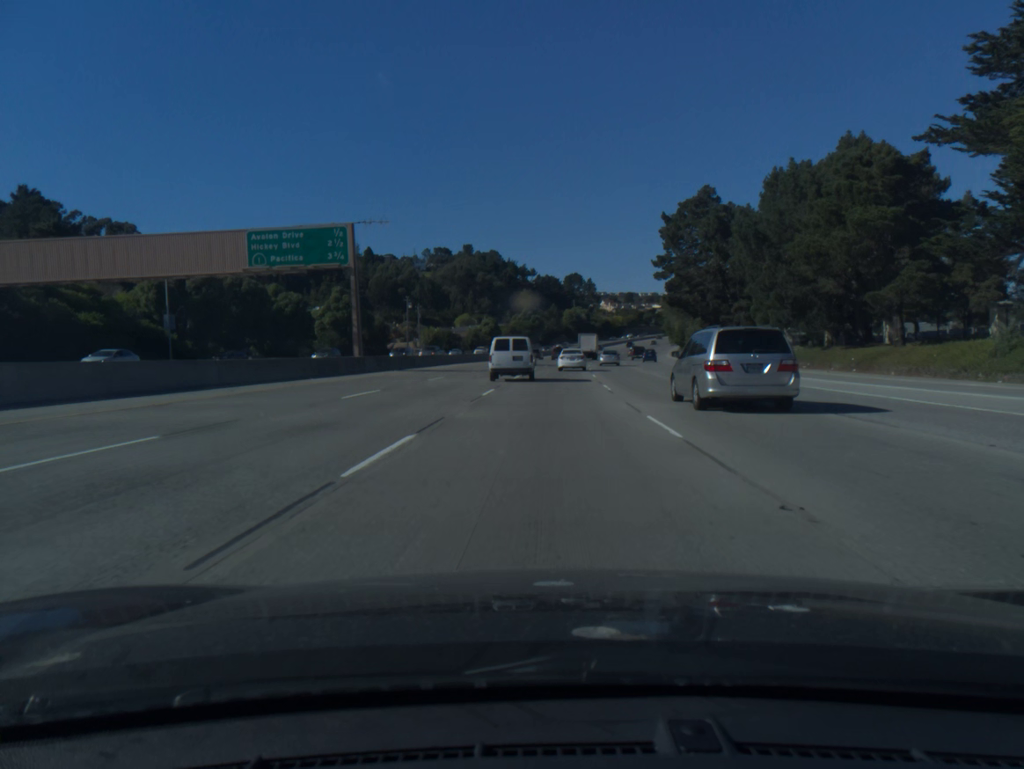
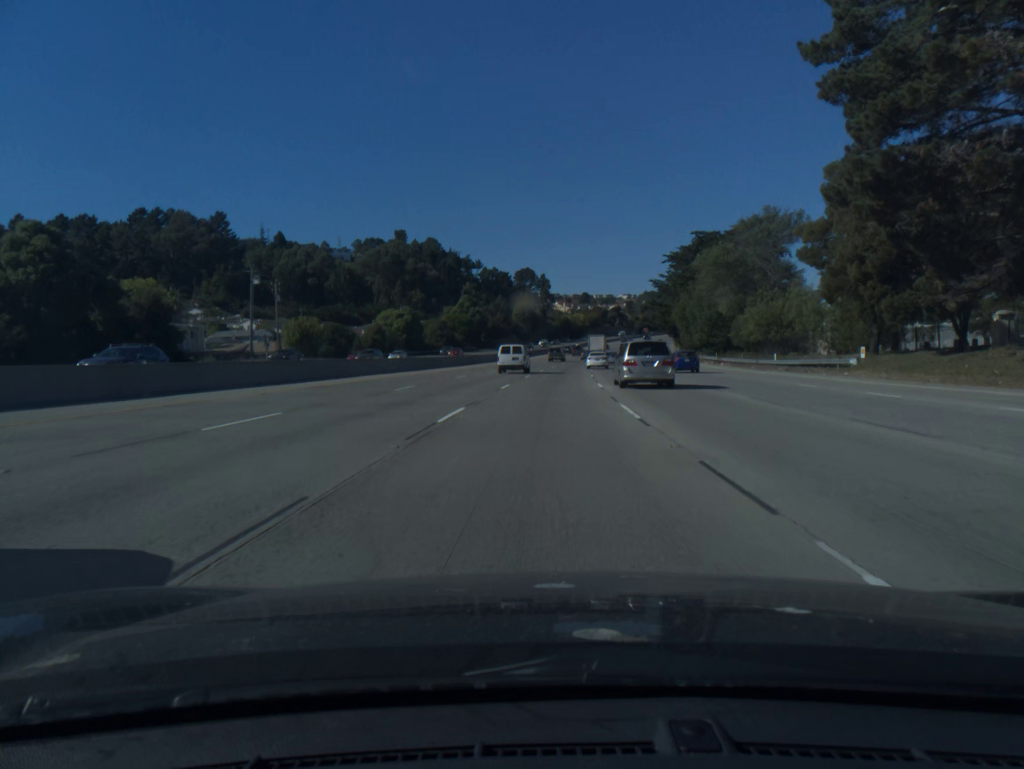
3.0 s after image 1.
(+2.1, +66.3) m; +3°
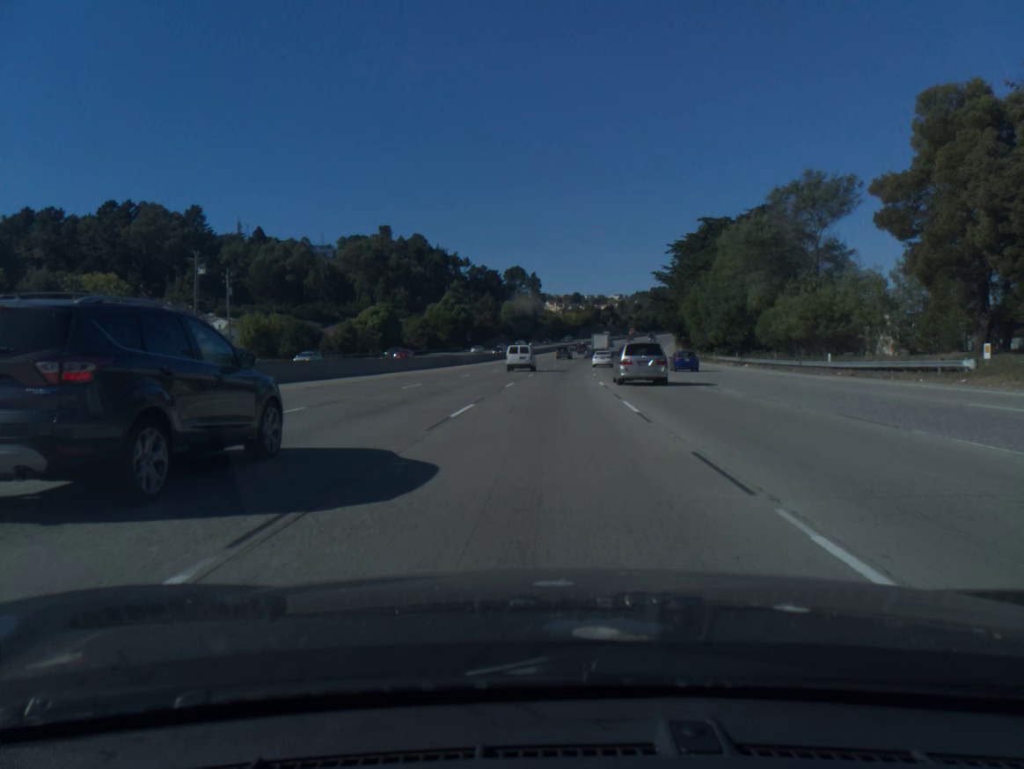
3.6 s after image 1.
(+0.1, +13.7) m; +1°
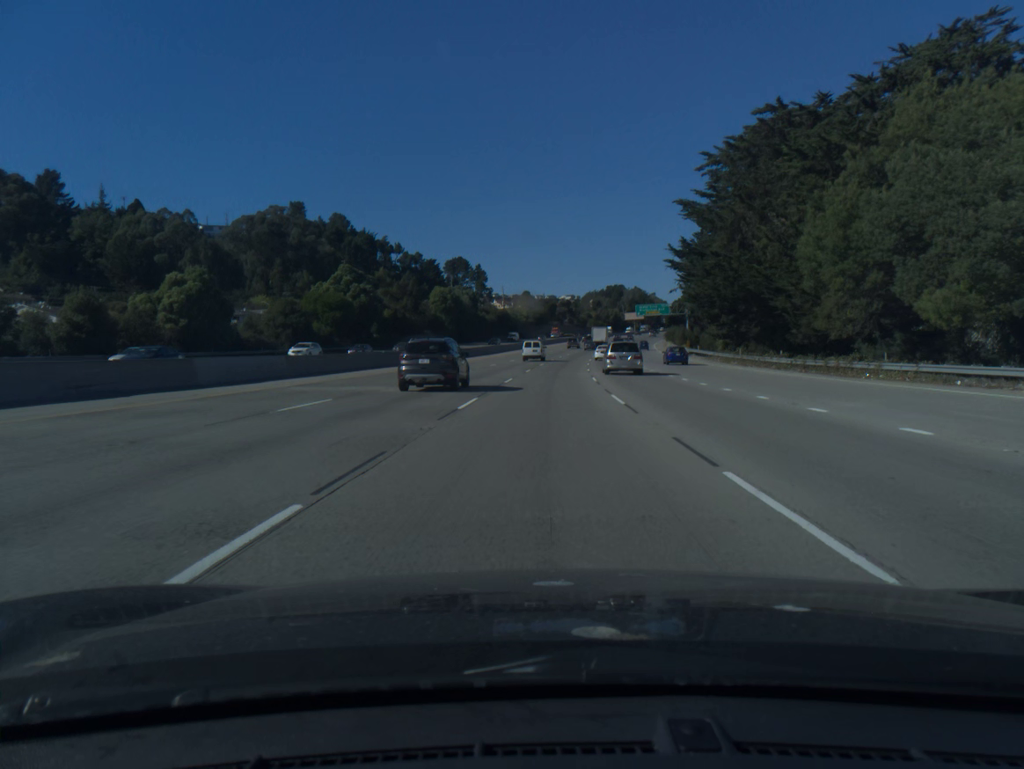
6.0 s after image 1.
(+1.8, +56.2) m; +4°
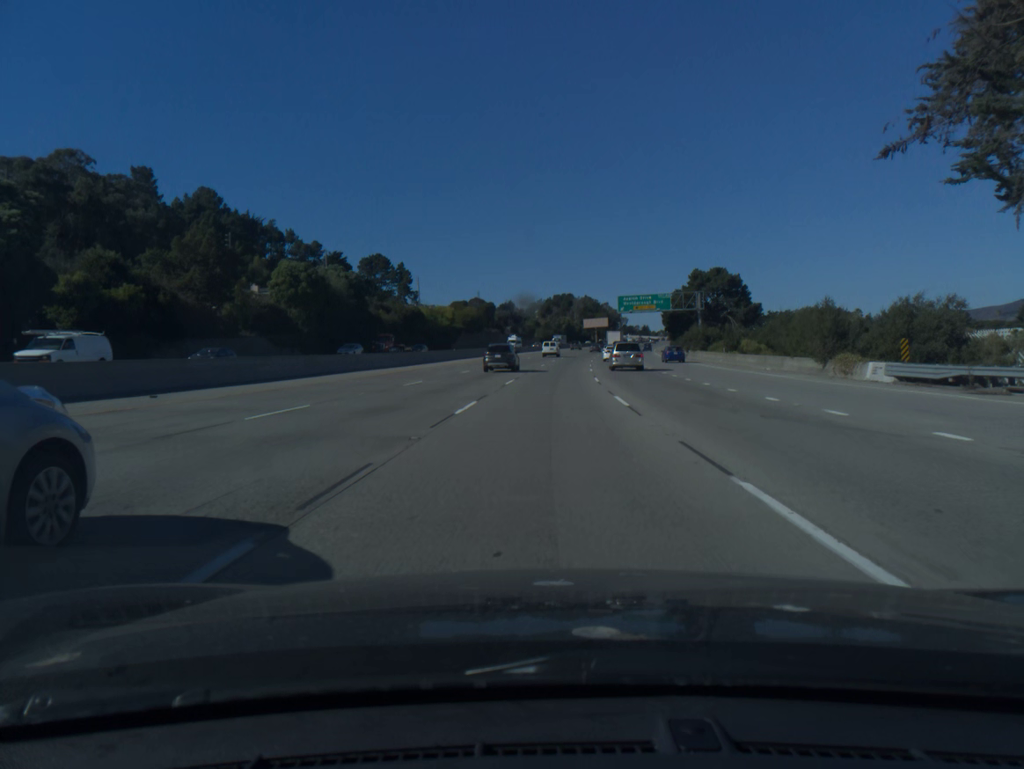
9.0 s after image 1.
(+2.7, +73.6) m; +4°
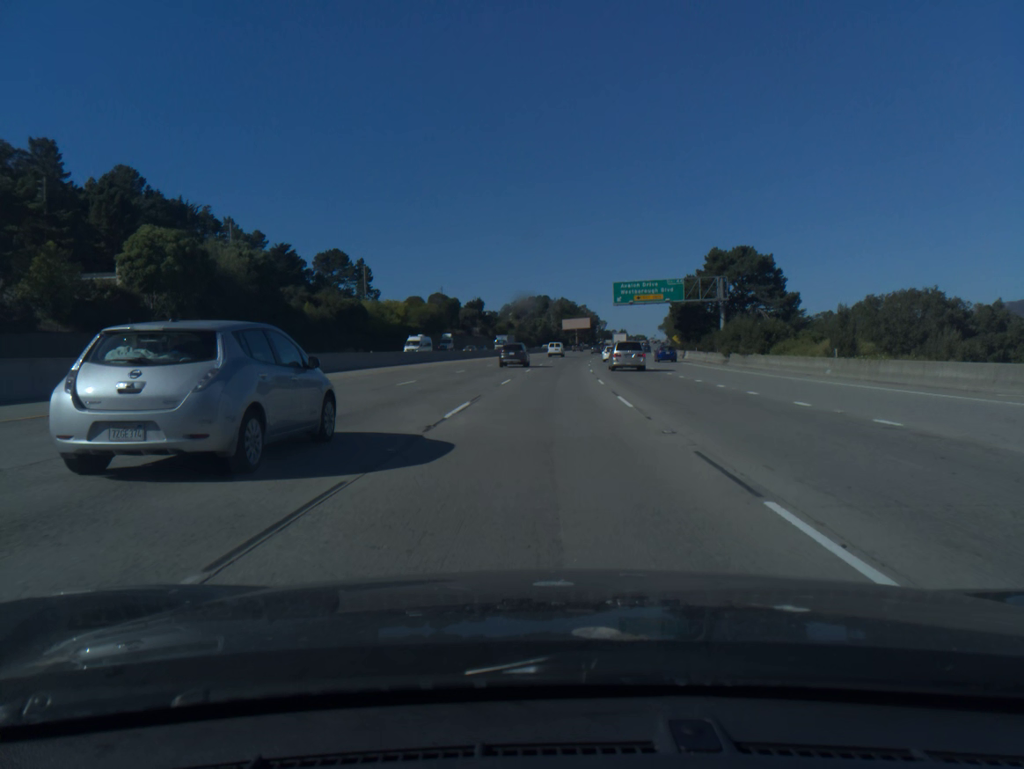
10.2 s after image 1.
(+0.5, +30.4) m; +2°
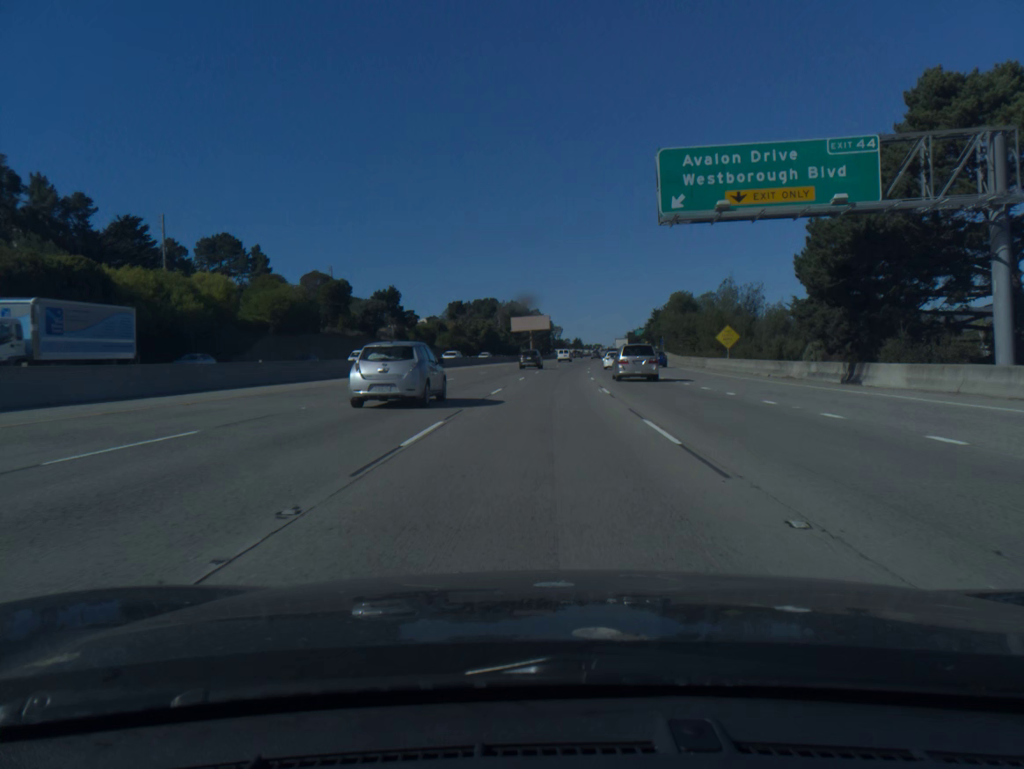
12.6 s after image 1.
(+2.0, +62.1) m; +4°
